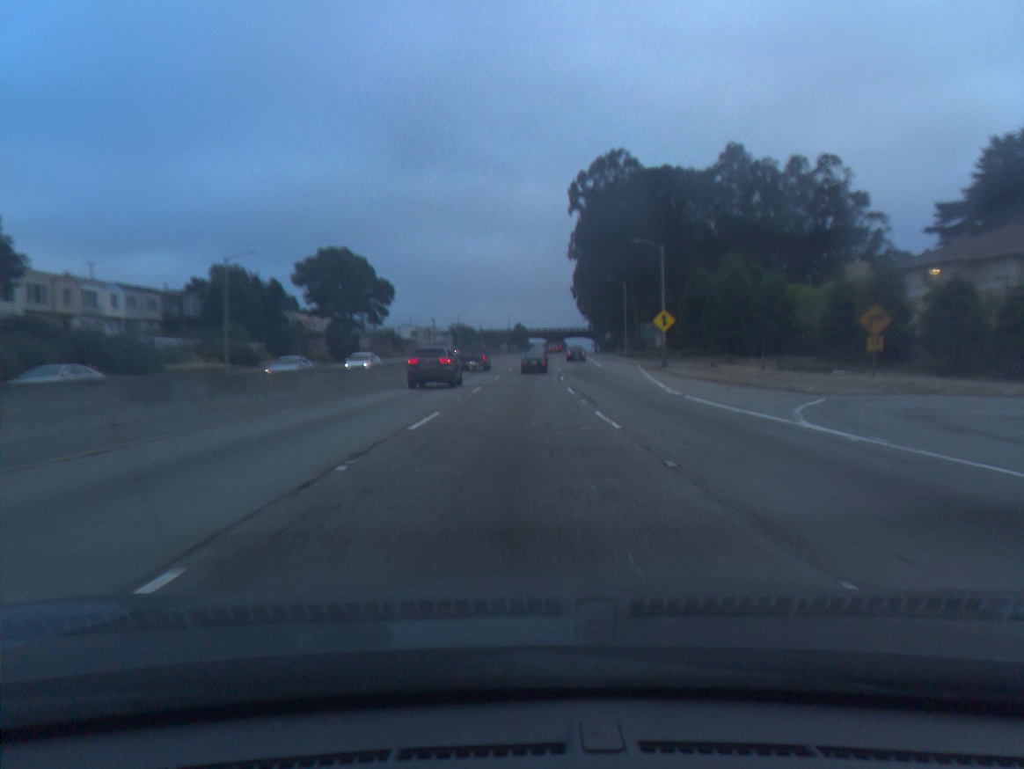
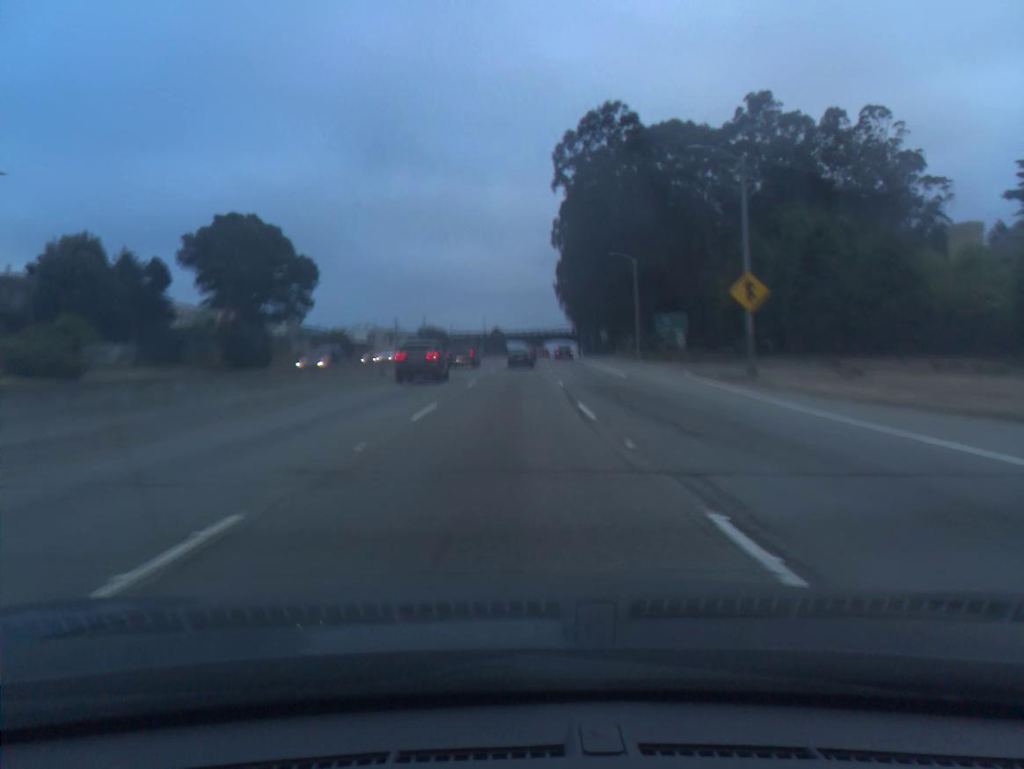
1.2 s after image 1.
(+0.6, +26.6) m; +2°
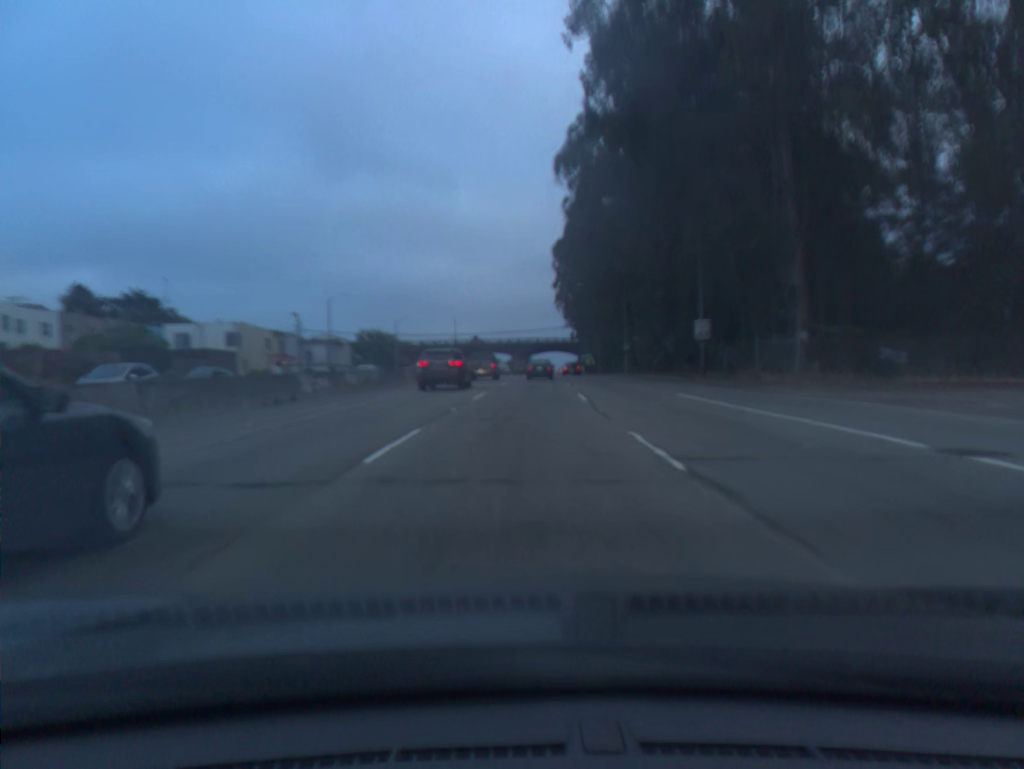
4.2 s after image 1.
(+0.7, +66.5) m; +1°
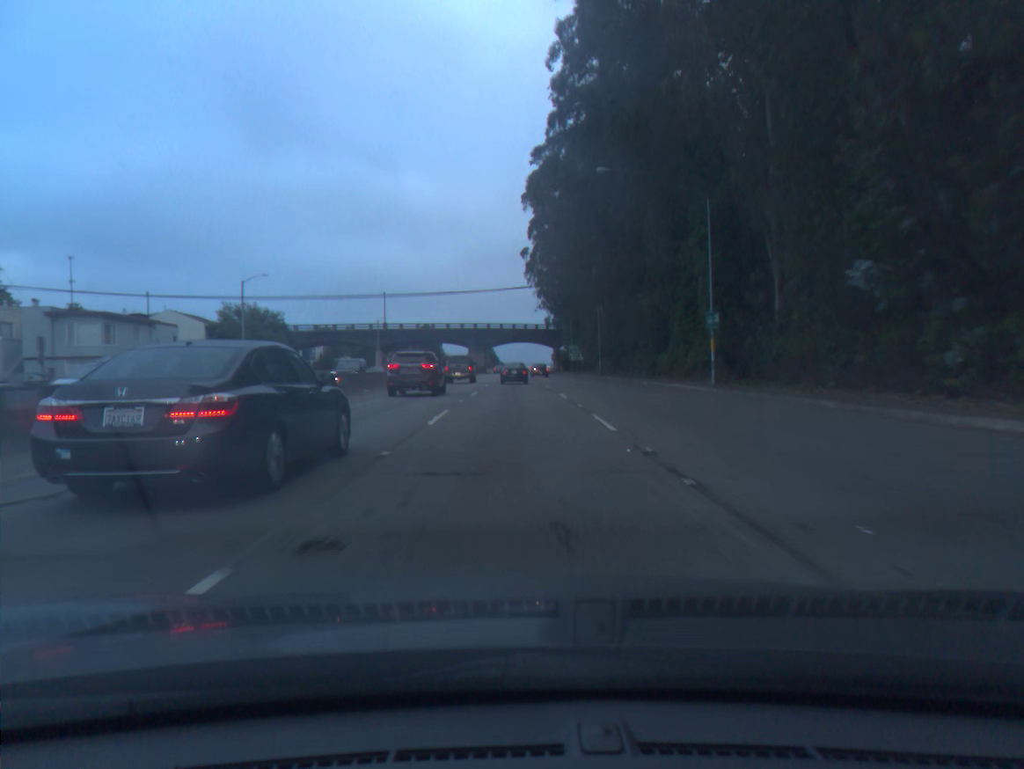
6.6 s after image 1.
(+1.3, +52.8) m; +3°
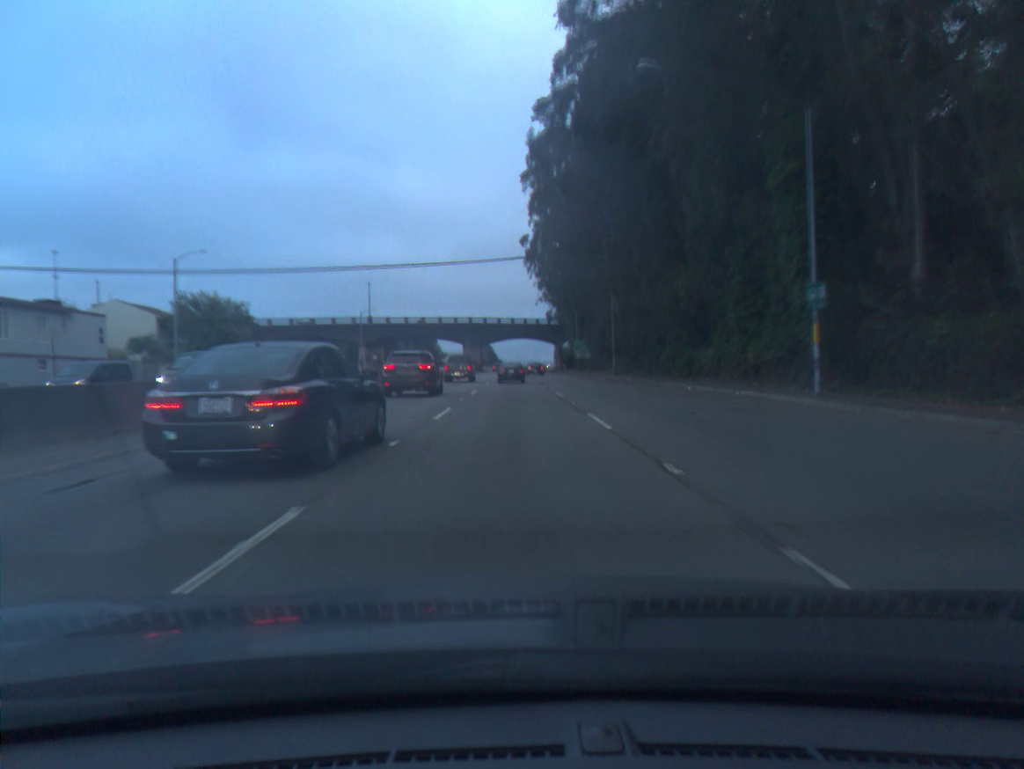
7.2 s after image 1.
(0.0, +13.2) m; 0°
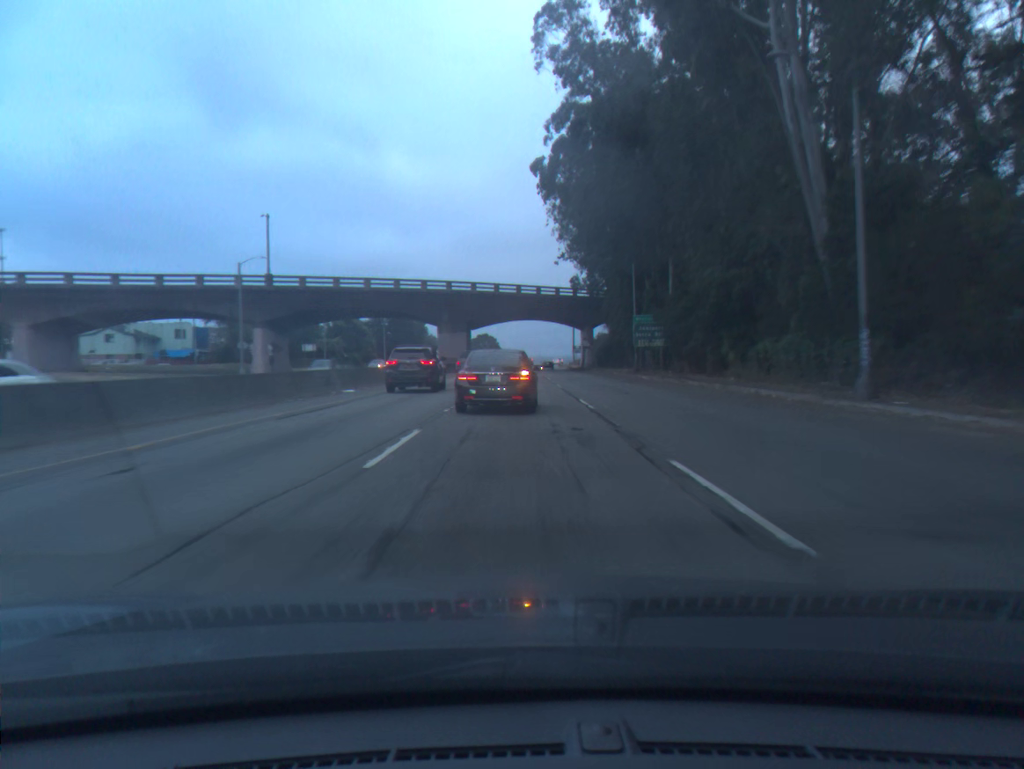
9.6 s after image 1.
(-0.2, +52.7) m; 0°
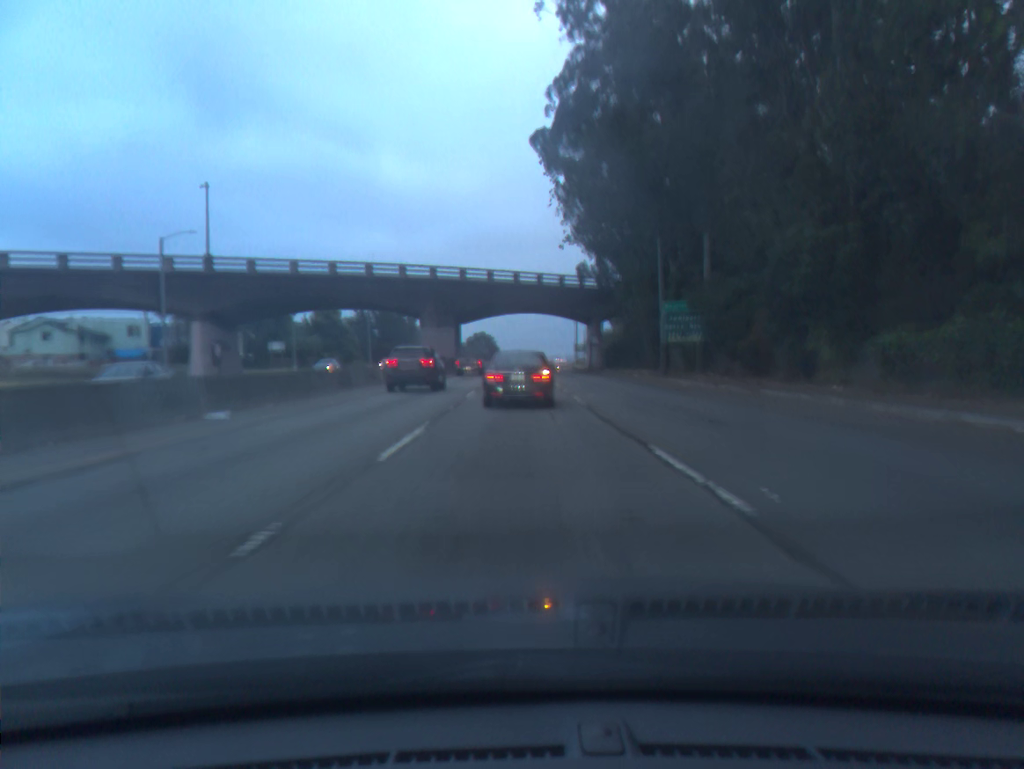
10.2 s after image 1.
(0.0, +13.2) m; 0°
